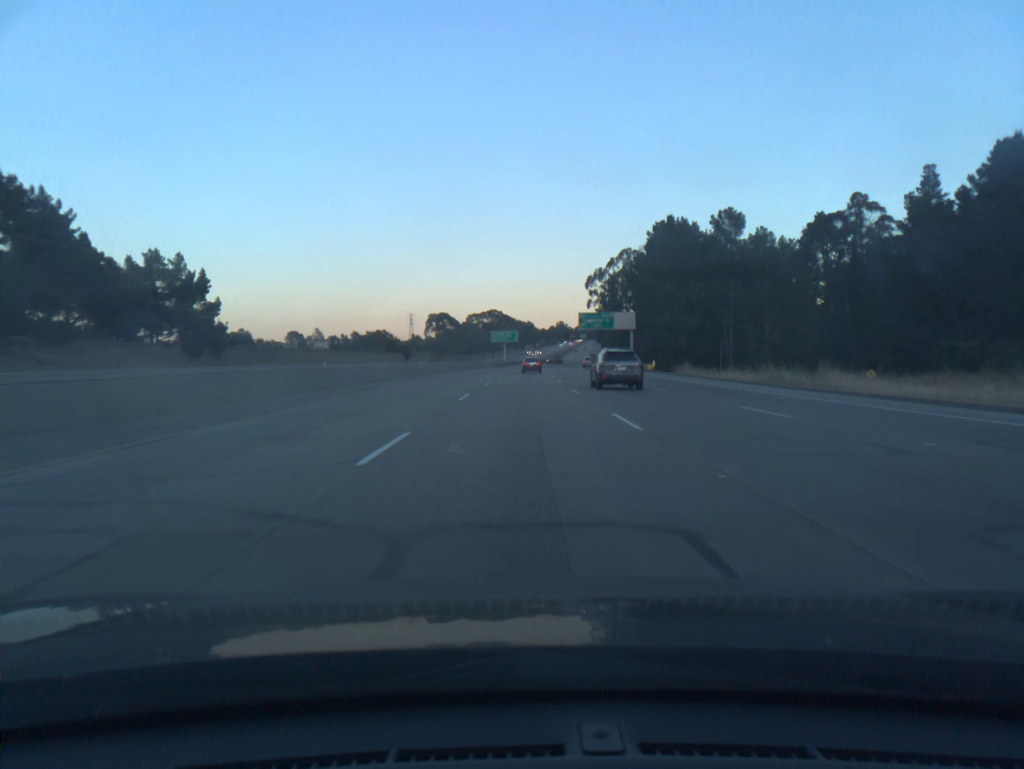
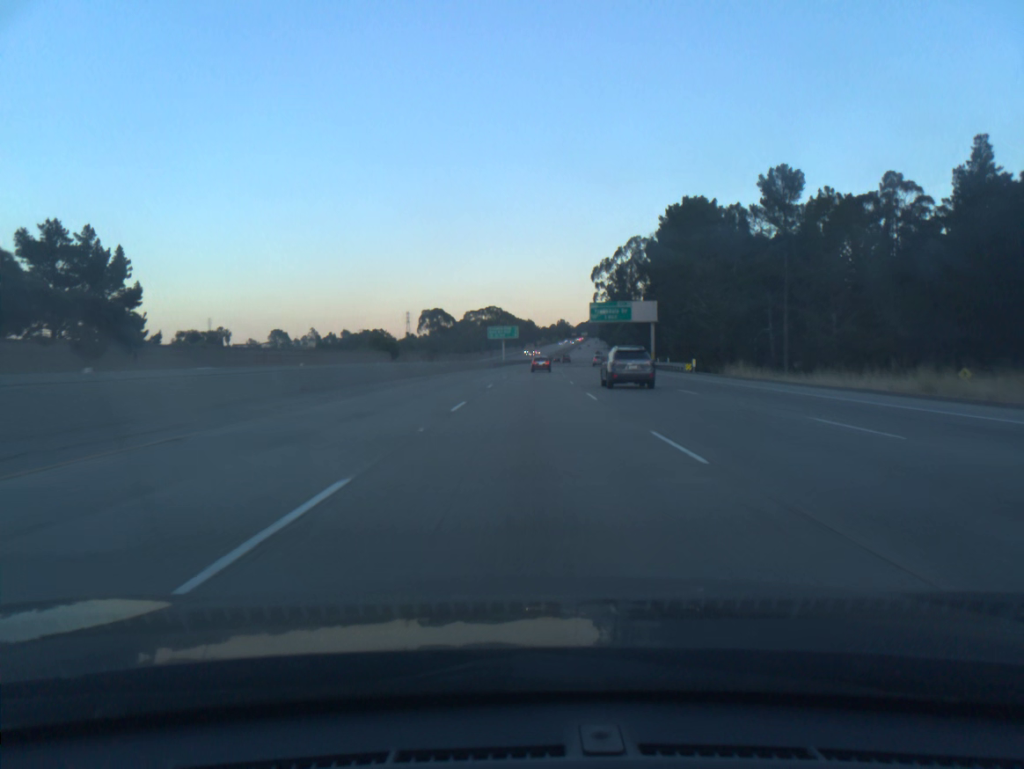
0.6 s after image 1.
(0.0, +19.1) m; 0°
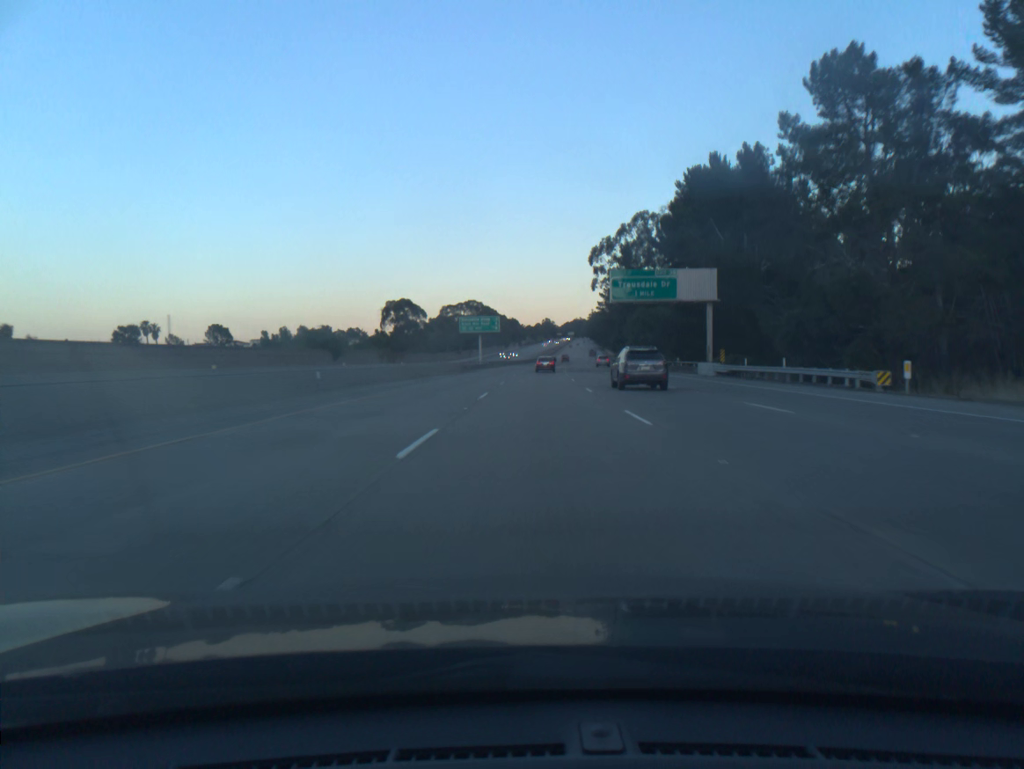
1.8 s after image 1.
(+0.3, +38.1) m; +1°
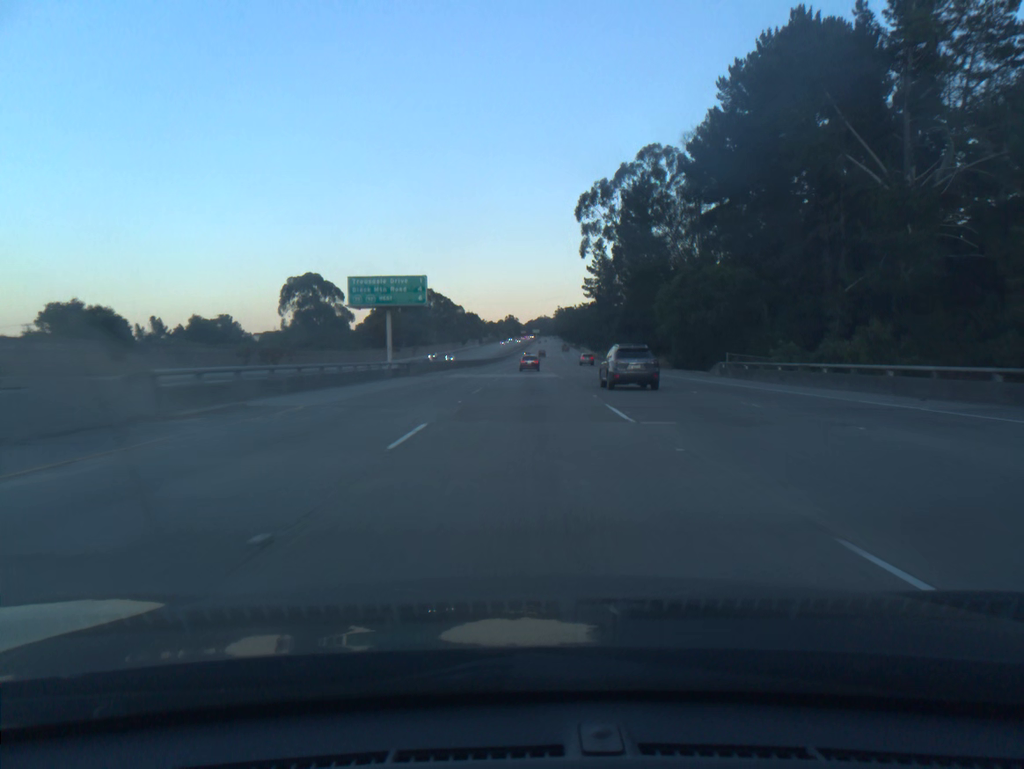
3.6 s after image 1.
(+1.4, +57.3) m; +3°
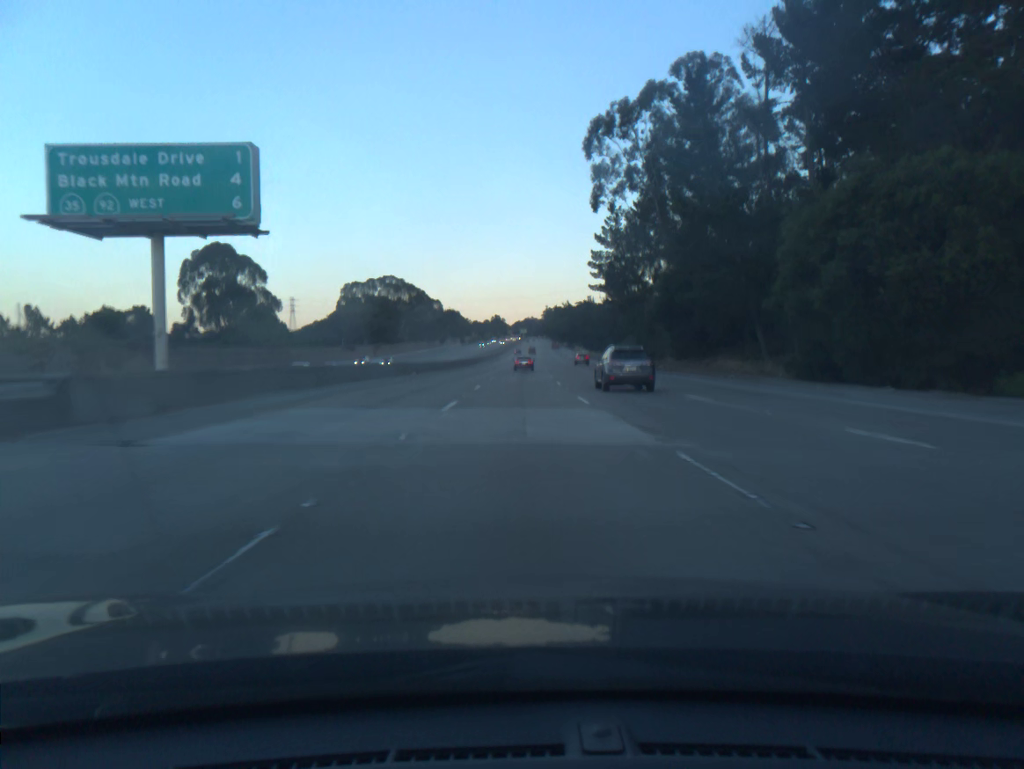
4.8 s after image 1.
(+0.4, +38.3) m; +1°
